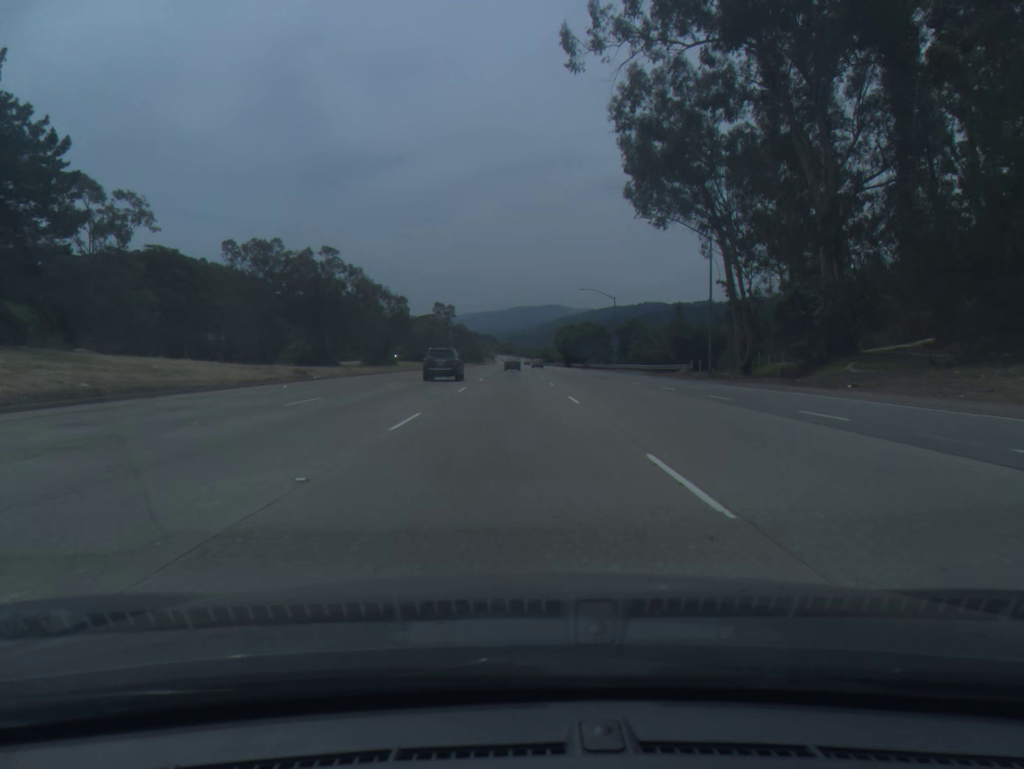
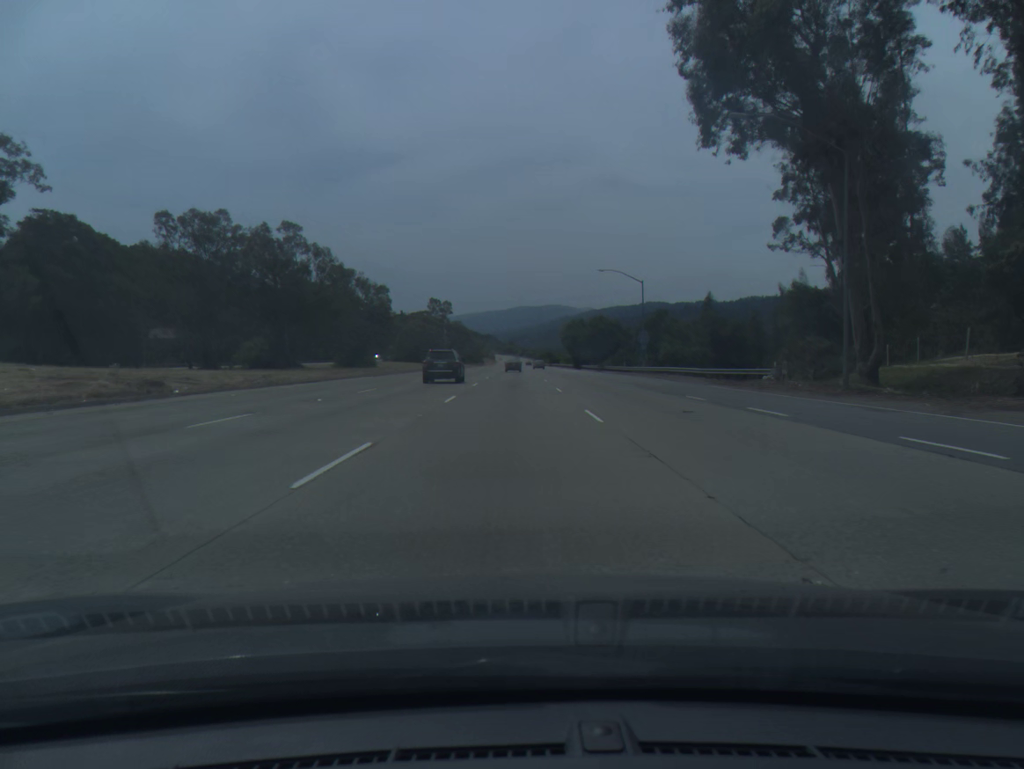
(0.0, +20.3) m; 0°
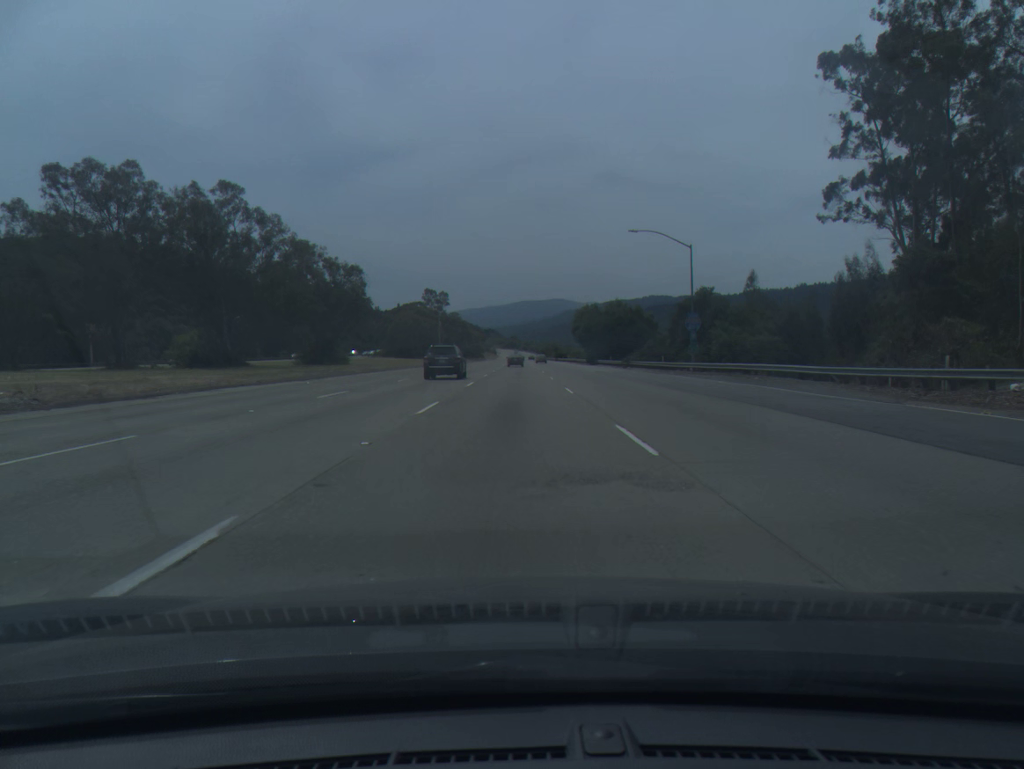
(0.0, +20.3) m; 0°
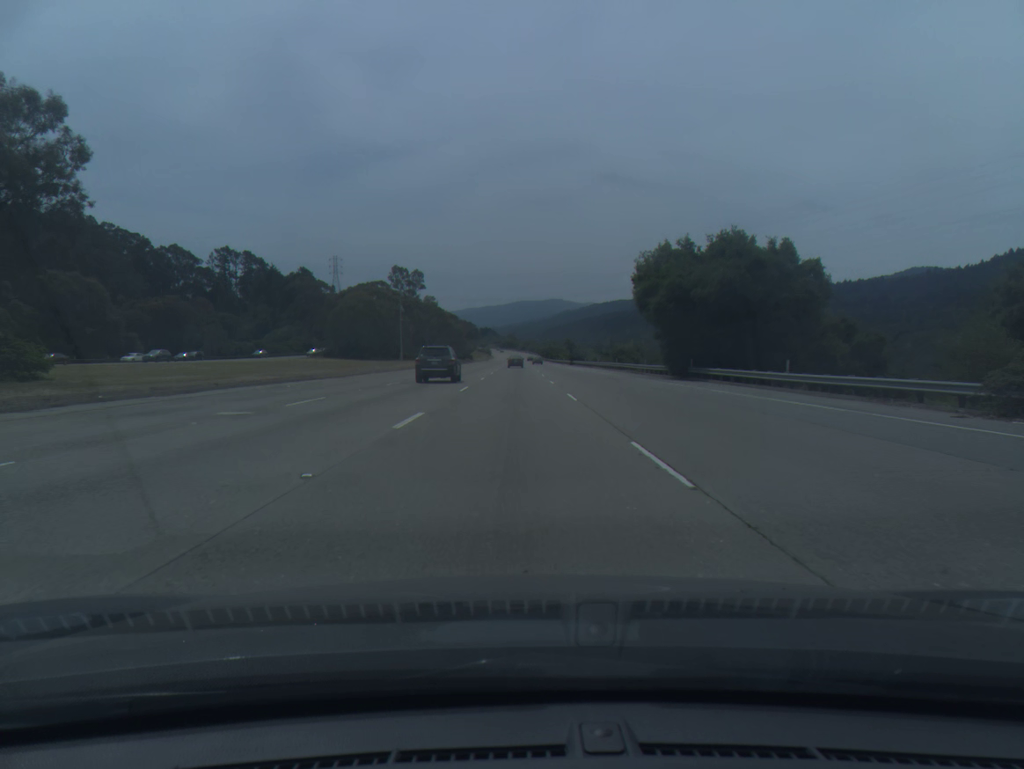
(+0.1, +61.1) m; 0°
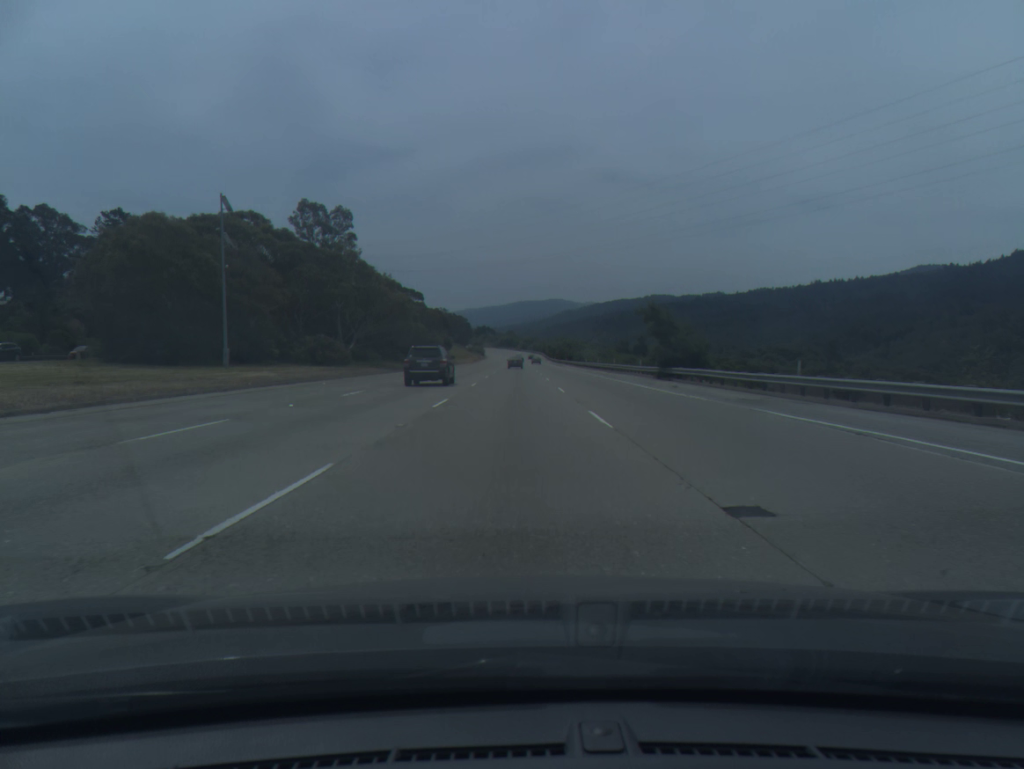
(0.0, +81.6) m; 0°
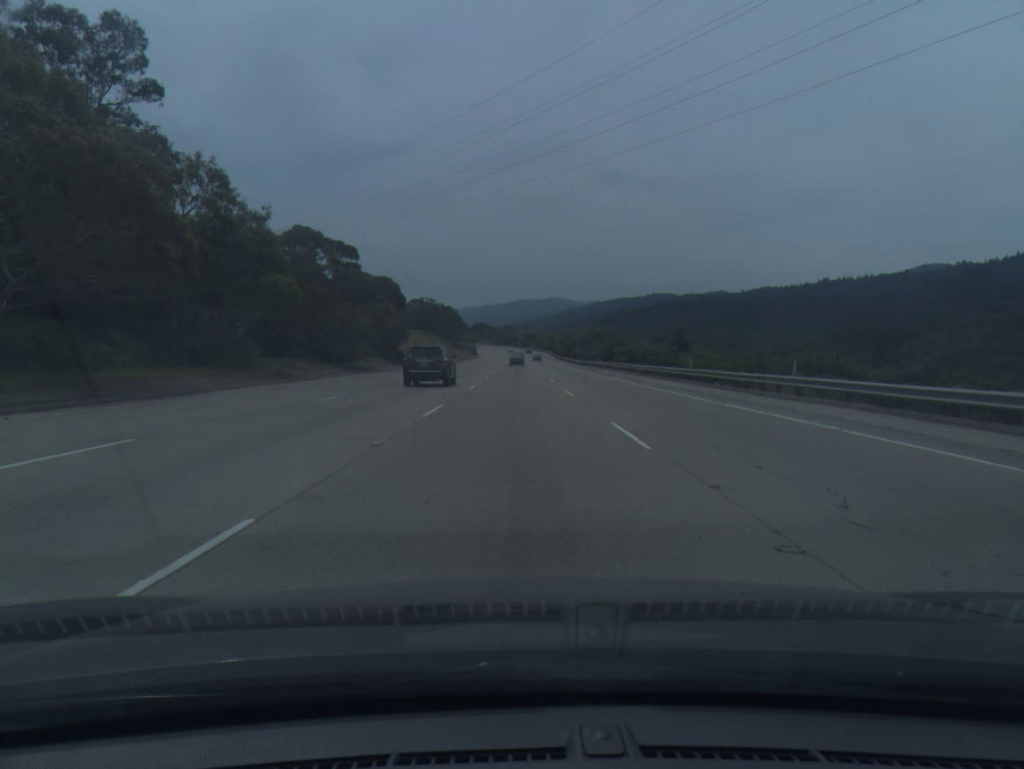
(-0.1, +61.1) m; 0°
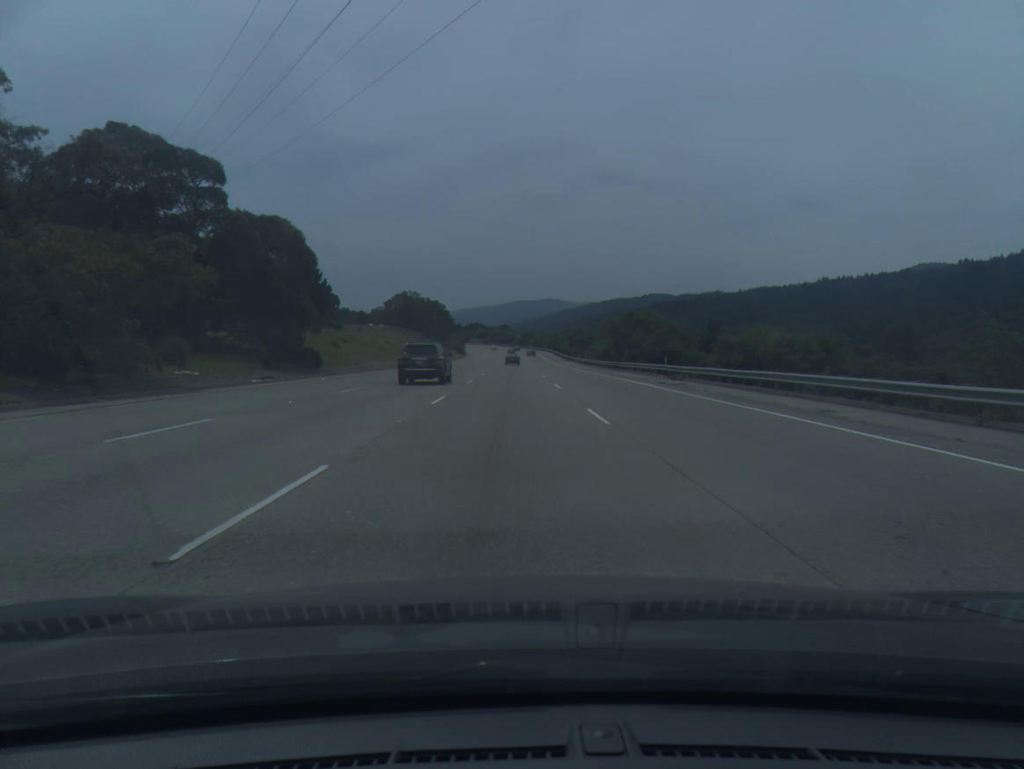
(+0.1, +40.8) m; 0°
